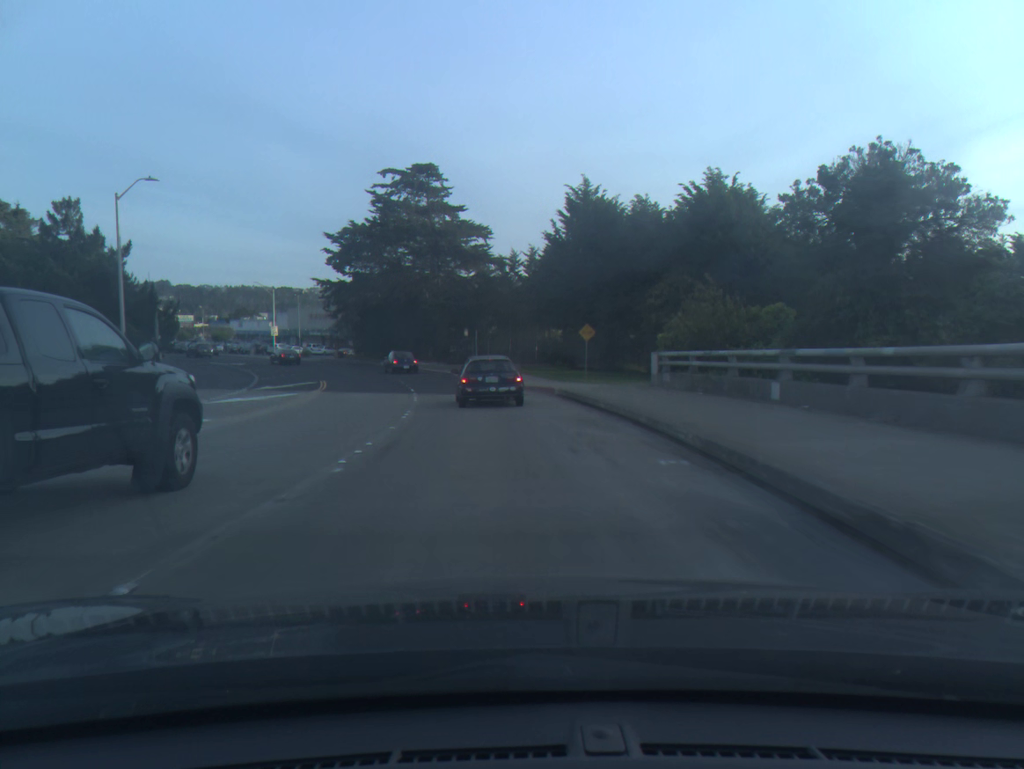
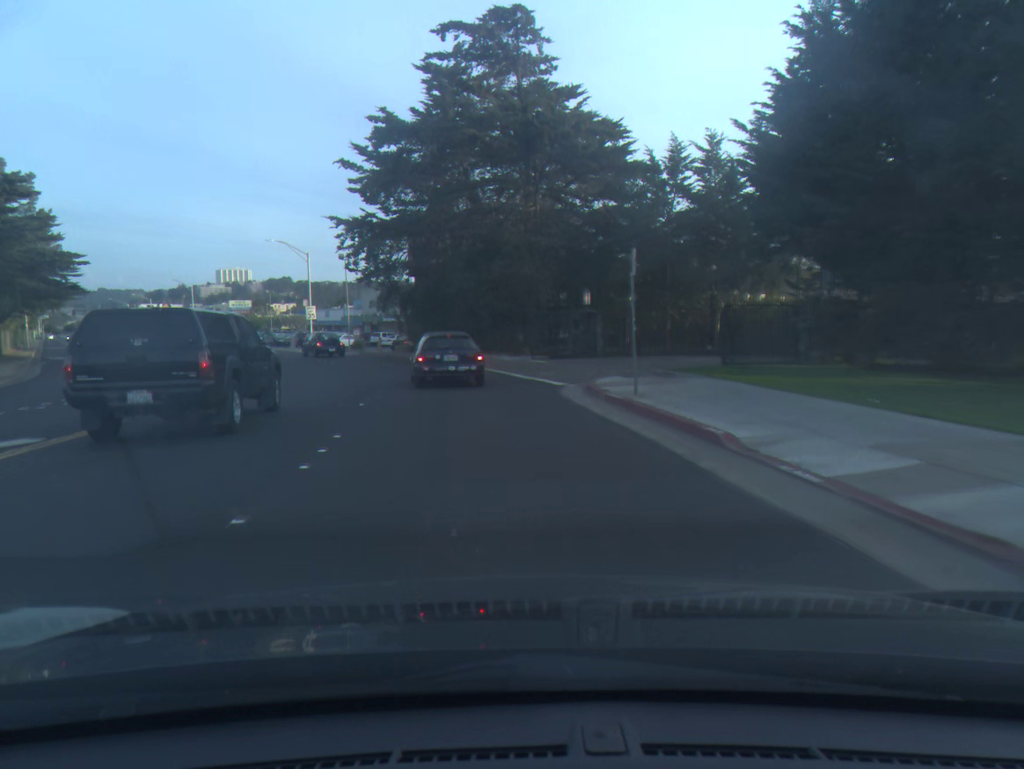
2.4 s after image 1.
(-2.4, +32.3) m; -8°
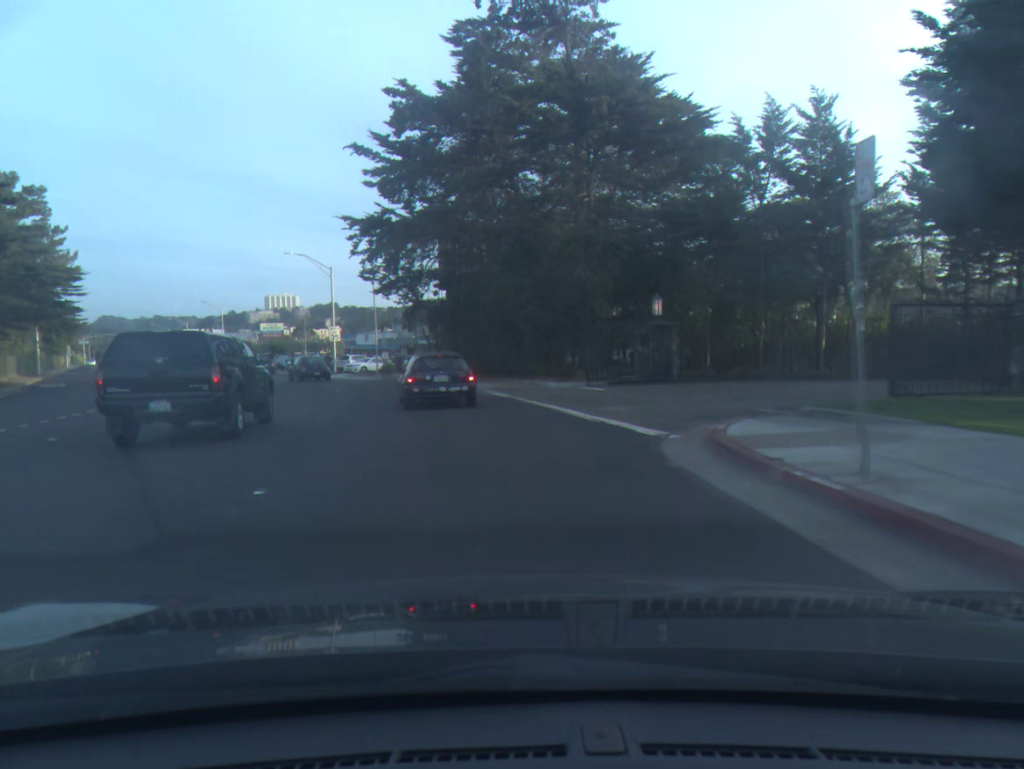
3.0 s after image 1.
(-0.2, +8.0) m; -3°
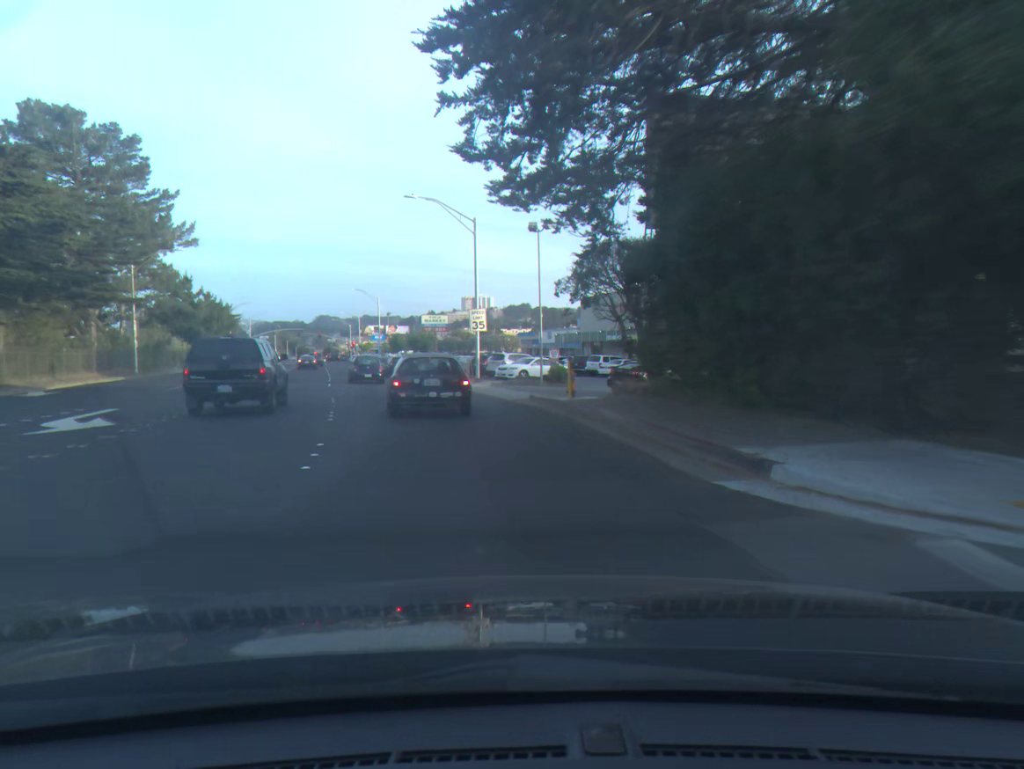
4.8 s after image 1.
(-2.6, +23.1) m; -14°
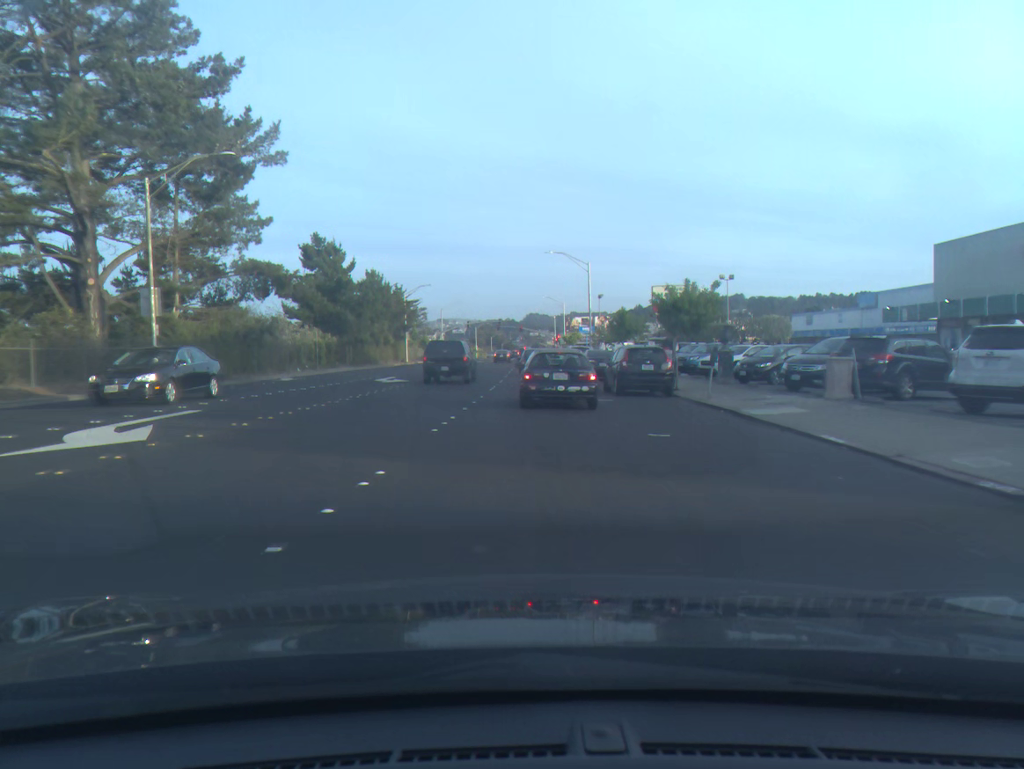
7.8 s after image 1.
(-5.4, +31.8) m; -14°
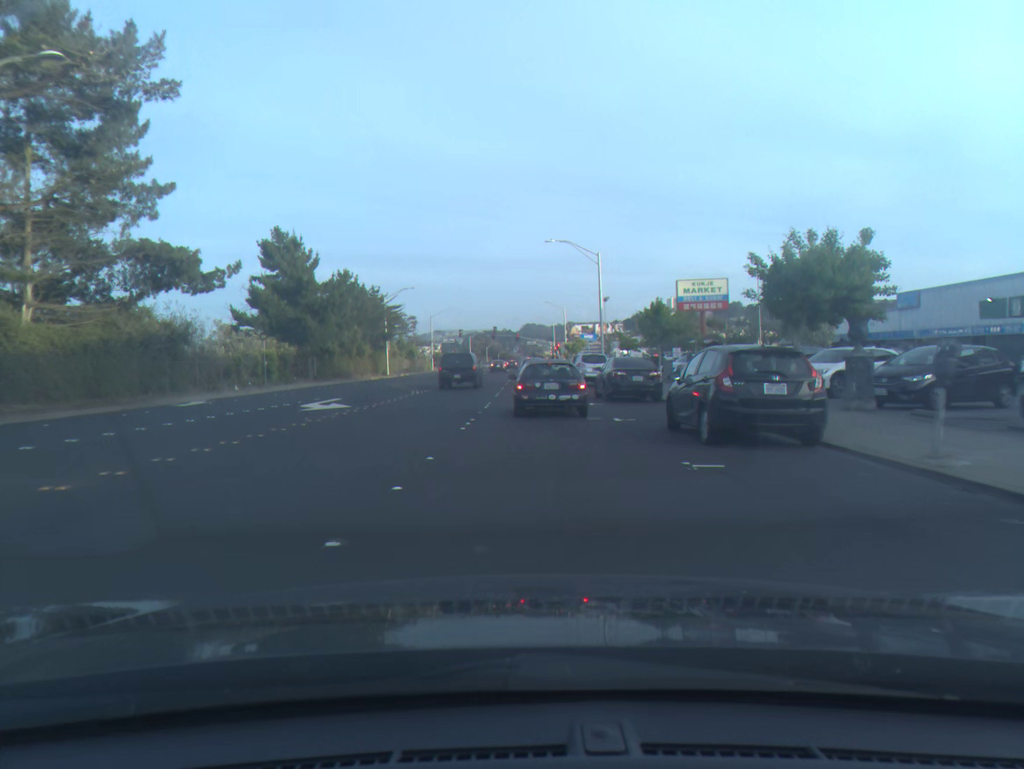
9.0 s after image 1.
(0.0, +11.5) m; 0°
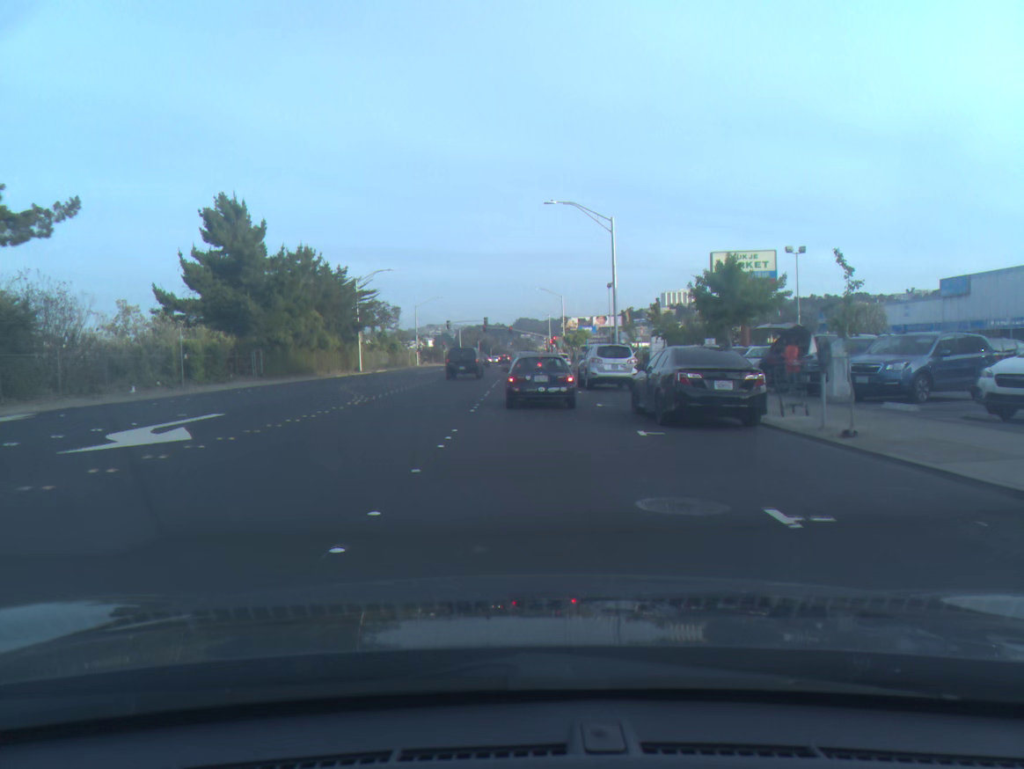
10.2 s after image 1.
(0.0, +10.9) m; +1°
